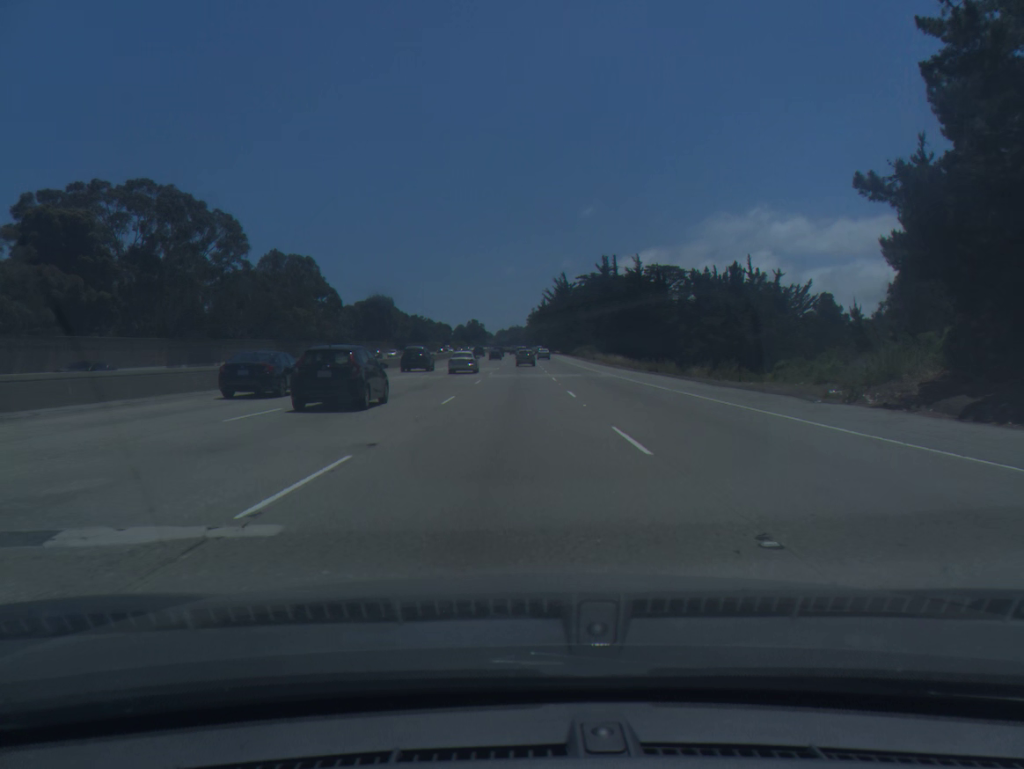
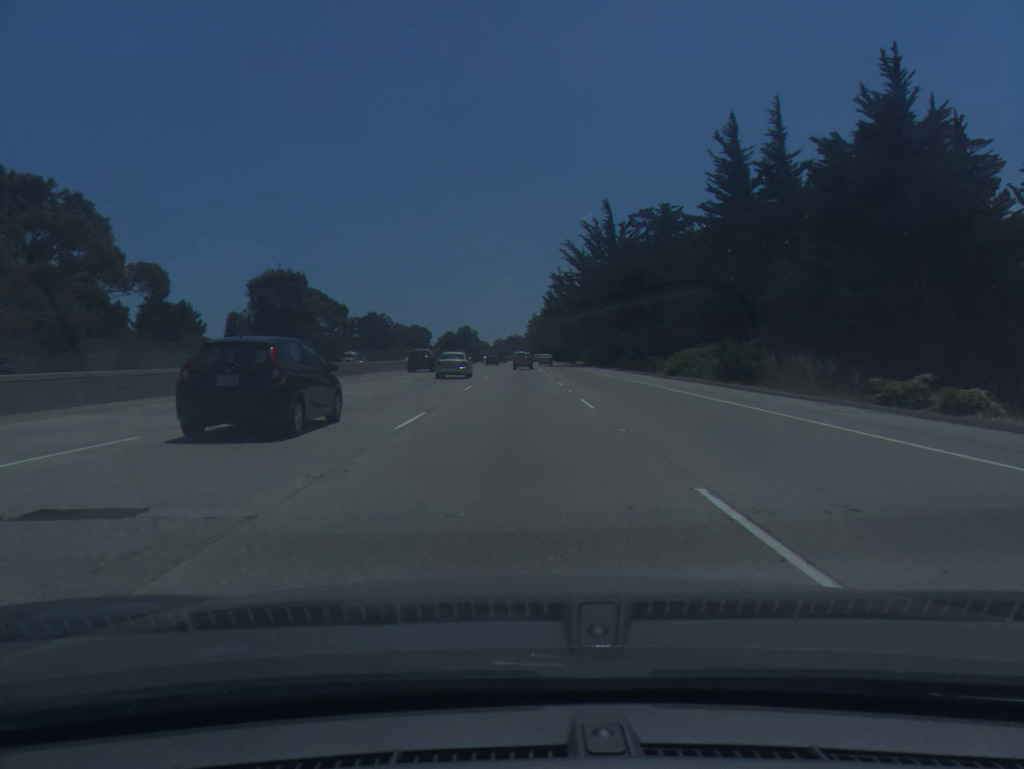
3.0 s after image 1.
(+0.3, +94.8) m; 0°
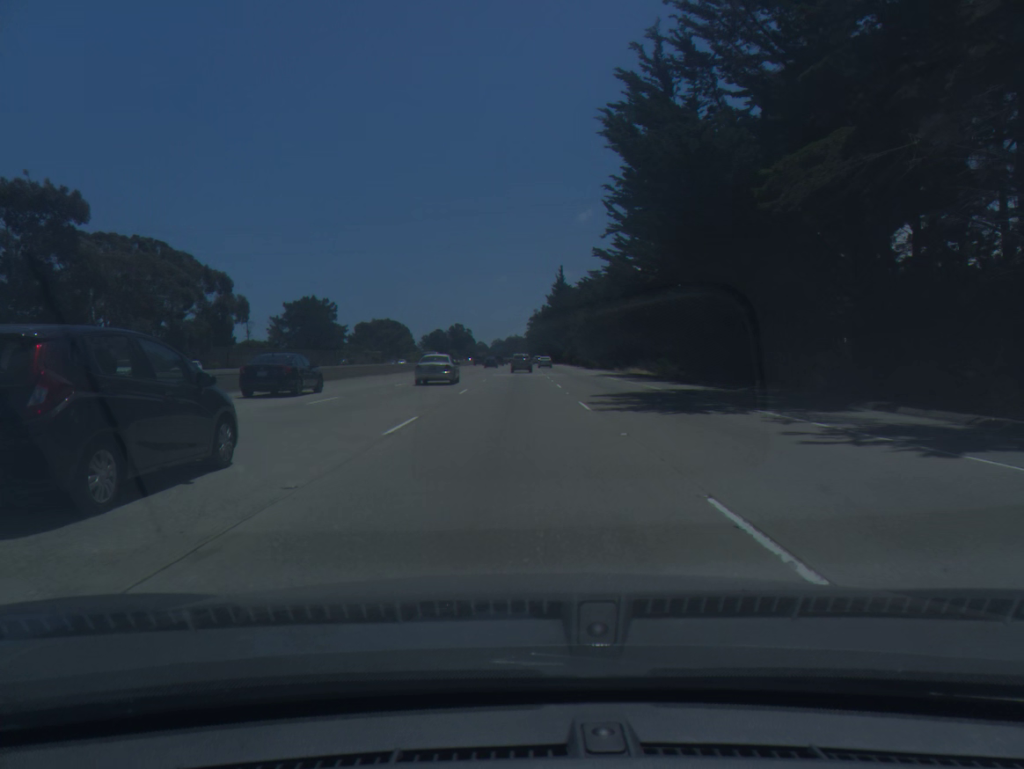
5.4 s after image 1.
(+0.3, +73.6) m; 0°
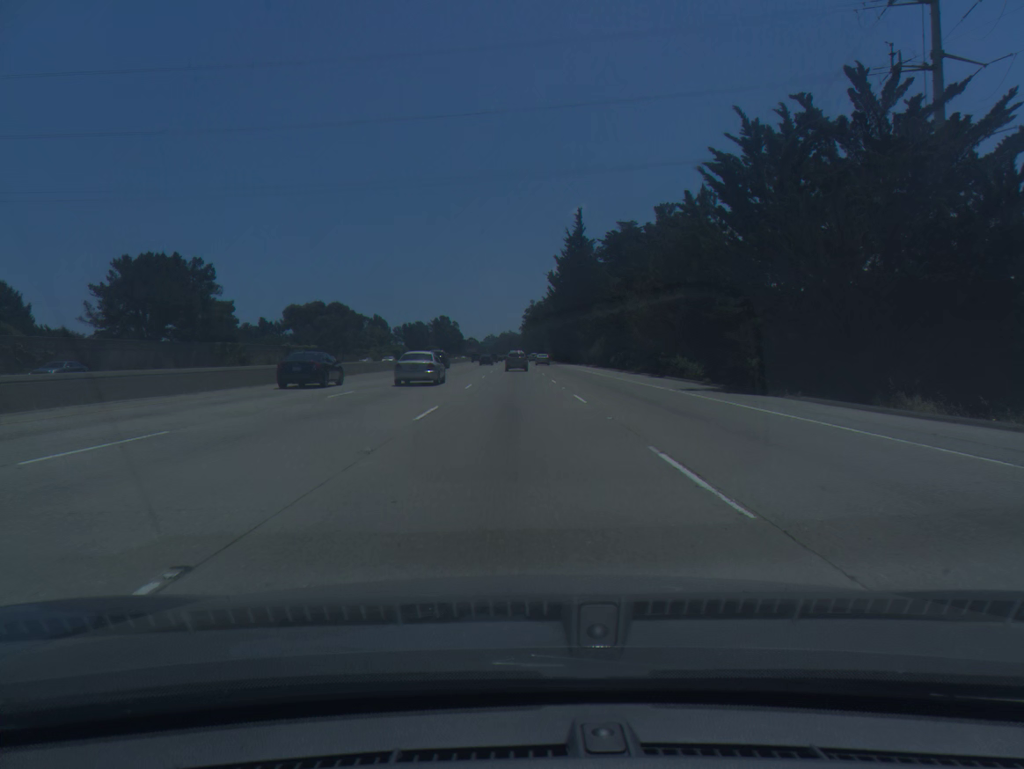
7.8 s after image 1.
(0.0, +70.2) m; 0°
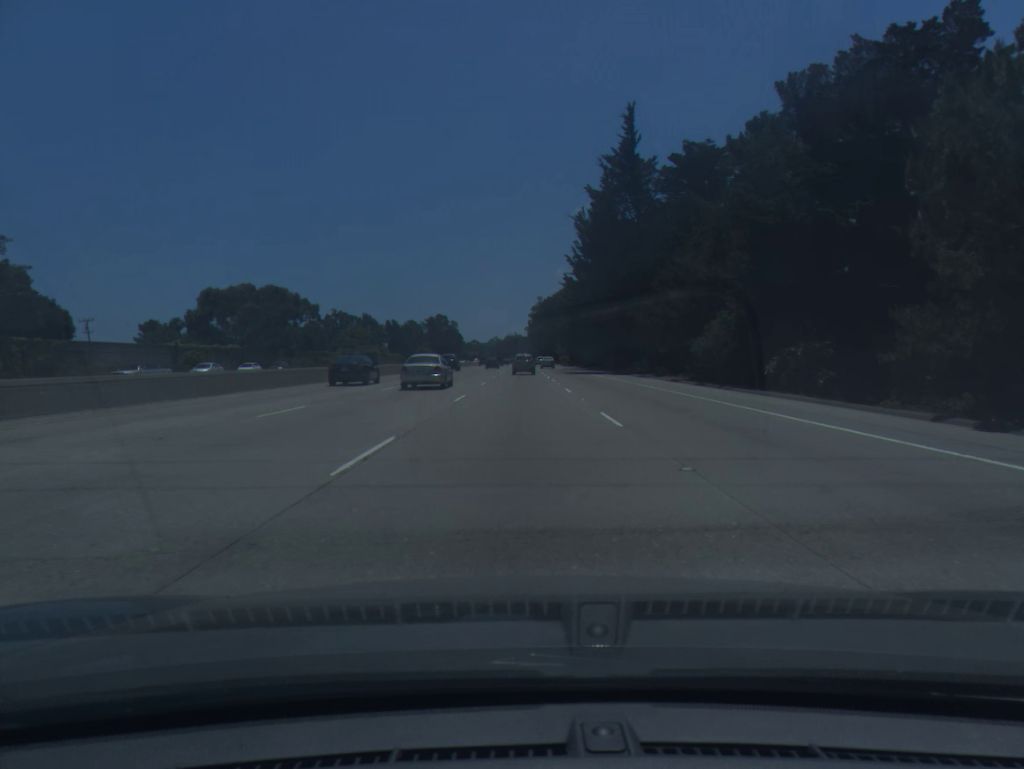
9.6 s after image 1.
(-0.1, +50.7) m; 0°
